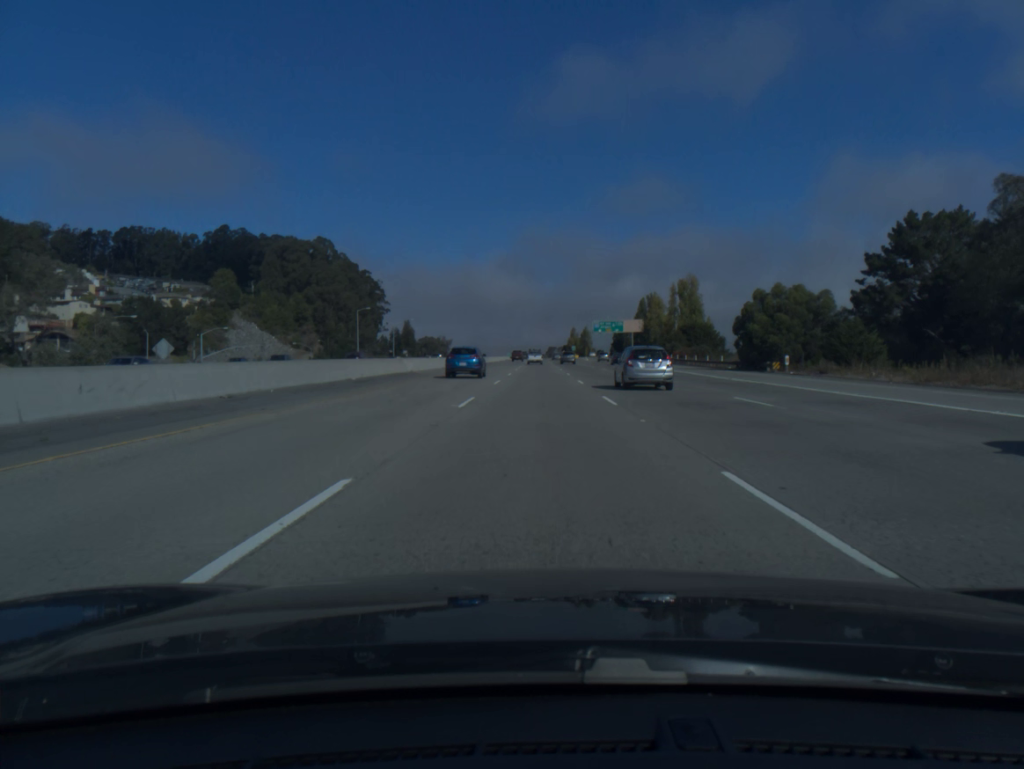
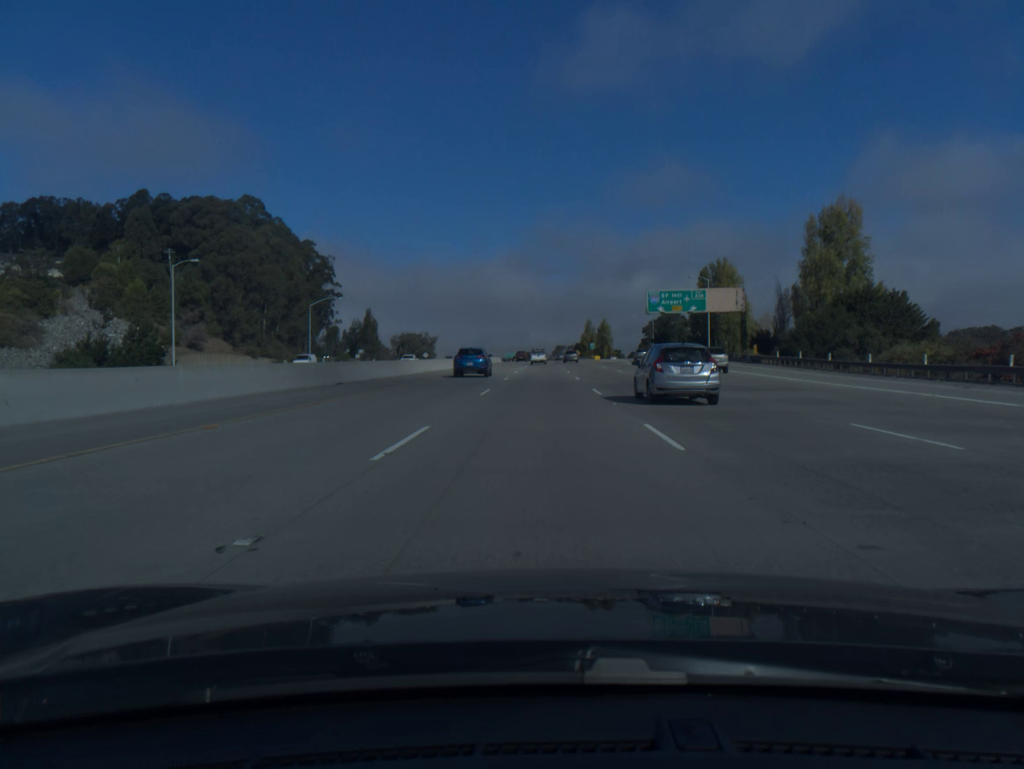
(-0.1, +82.0) m; 0°
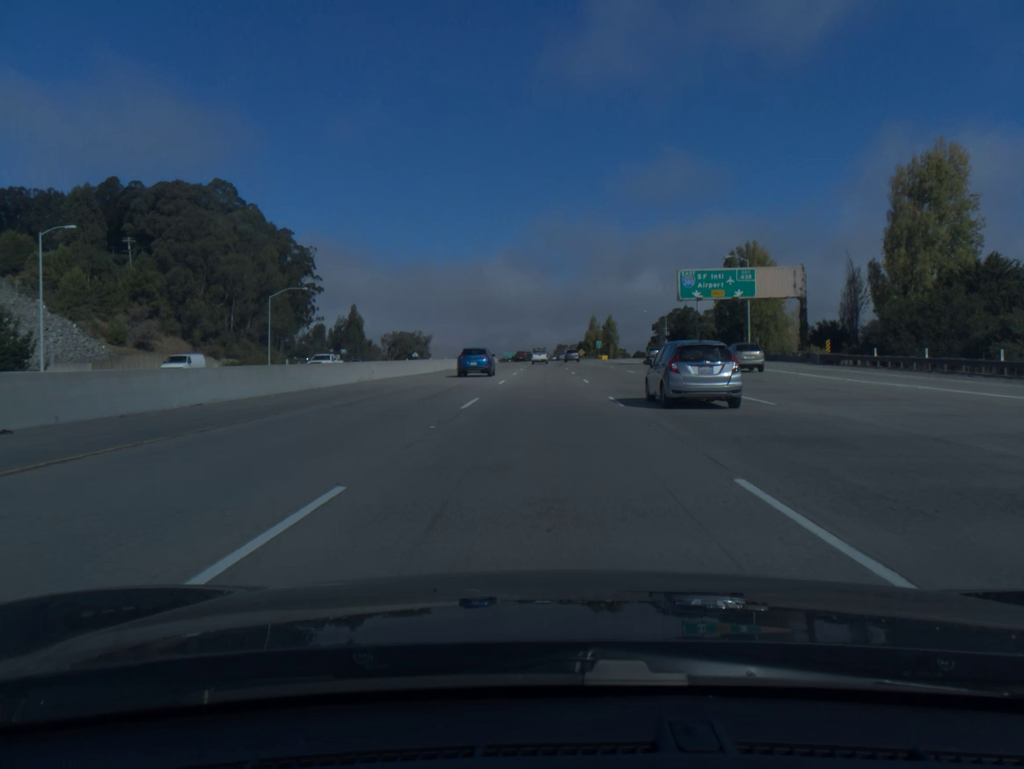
(0.0, +20.6) m; 0°
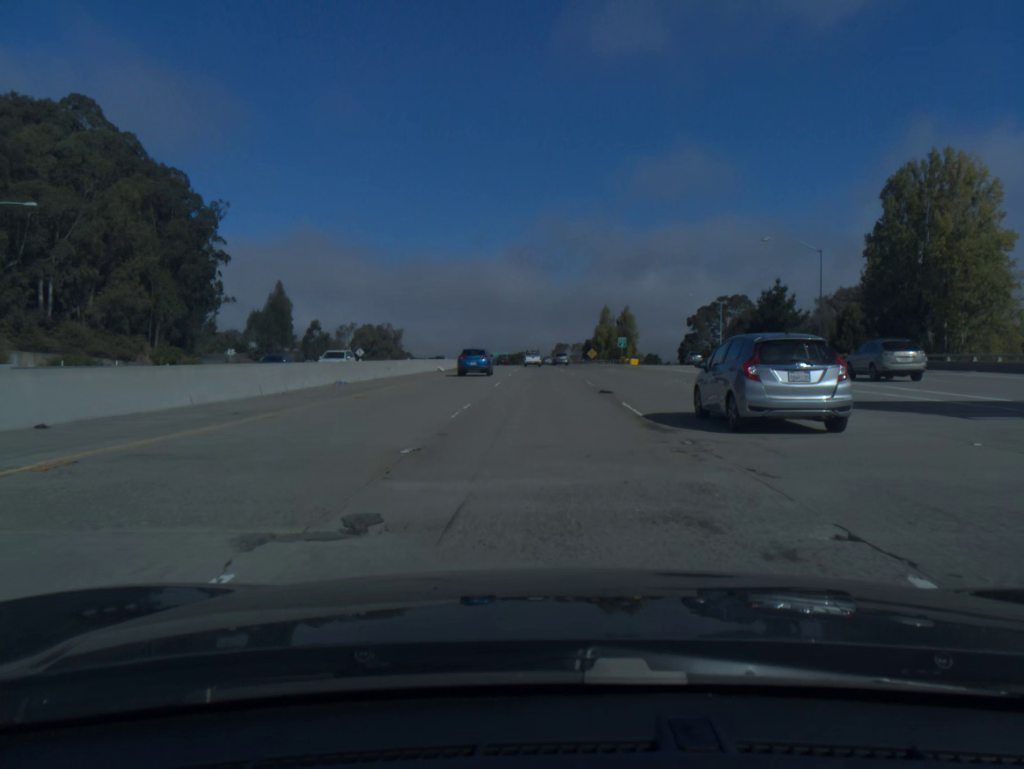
(+0.2, +61.9) m; 0°
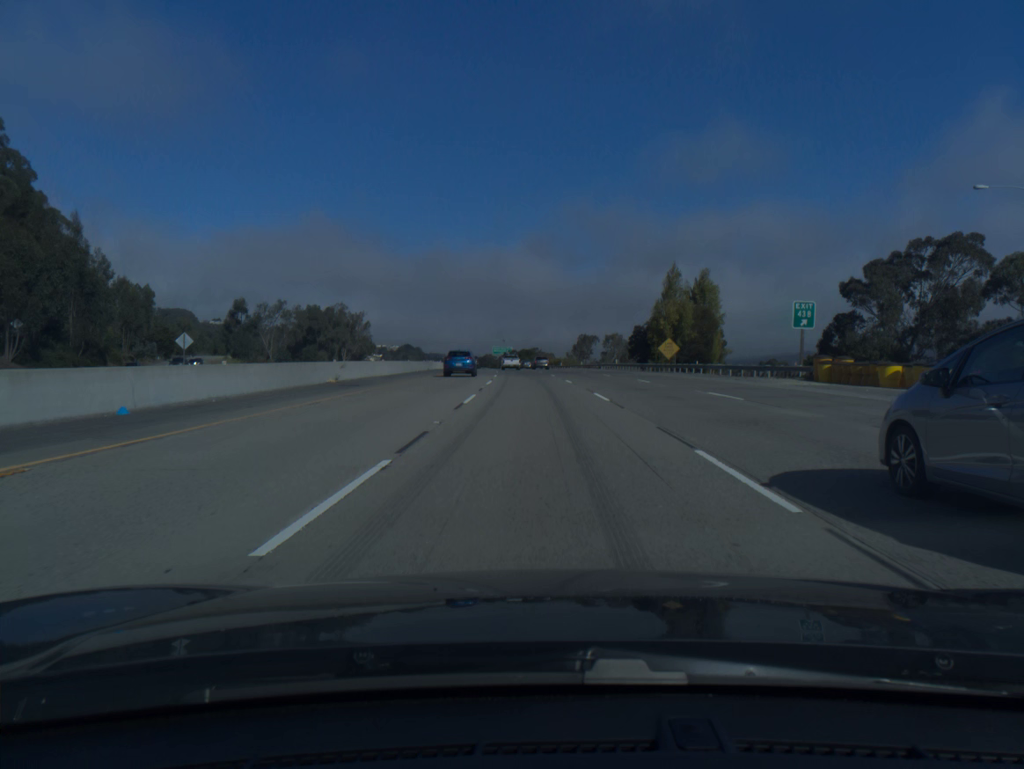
(-0.4, +82.6) m; -1°
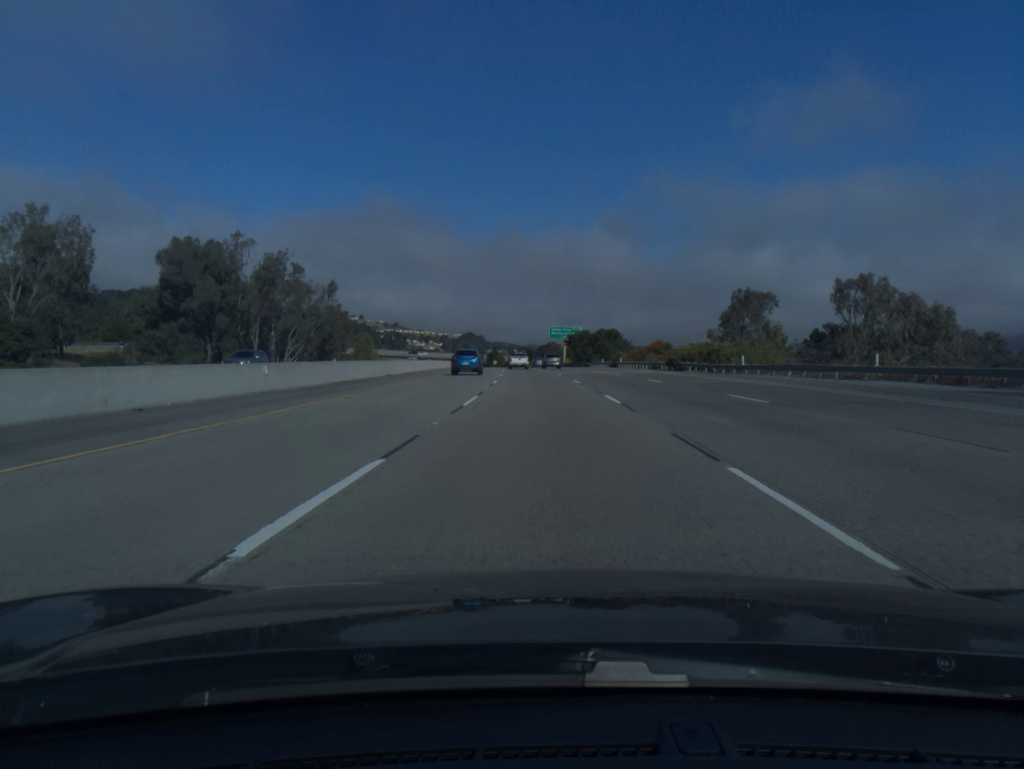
(-4.1, +103.3) m; -5°
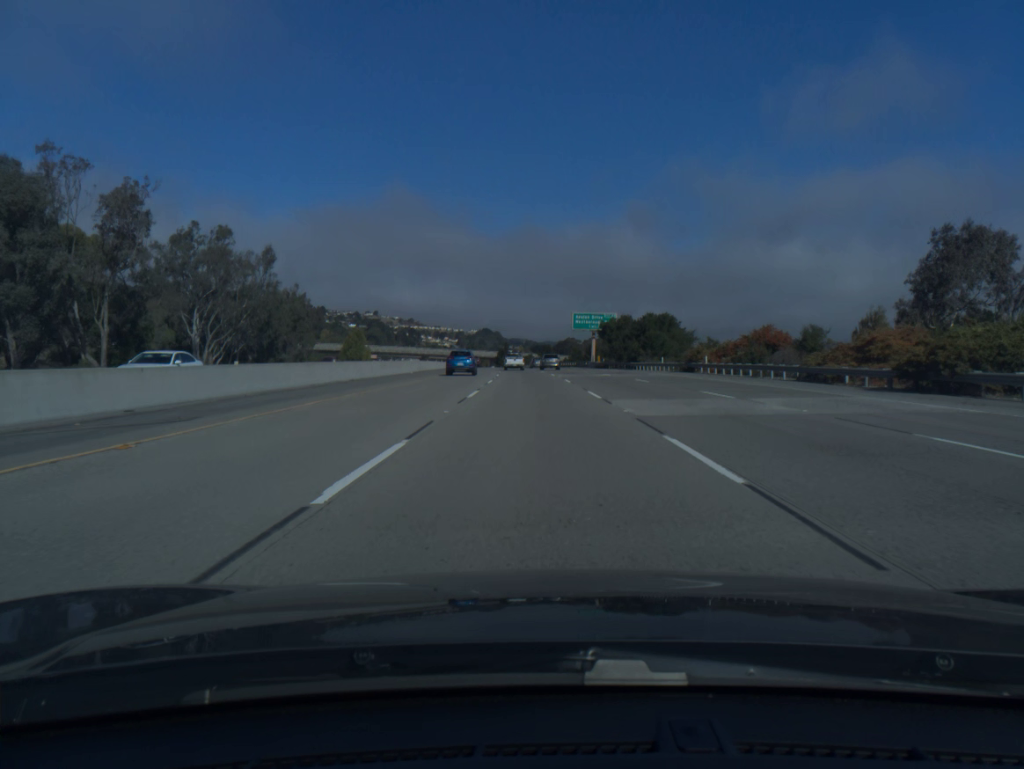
(-0.4, +40.9) m; -1°
